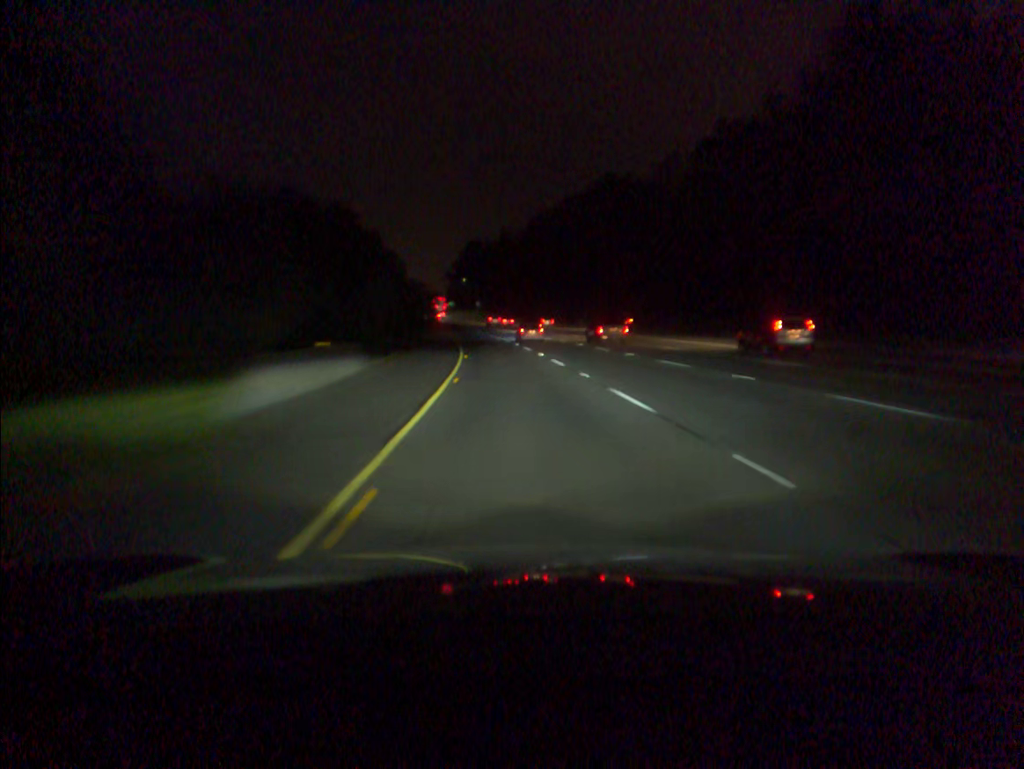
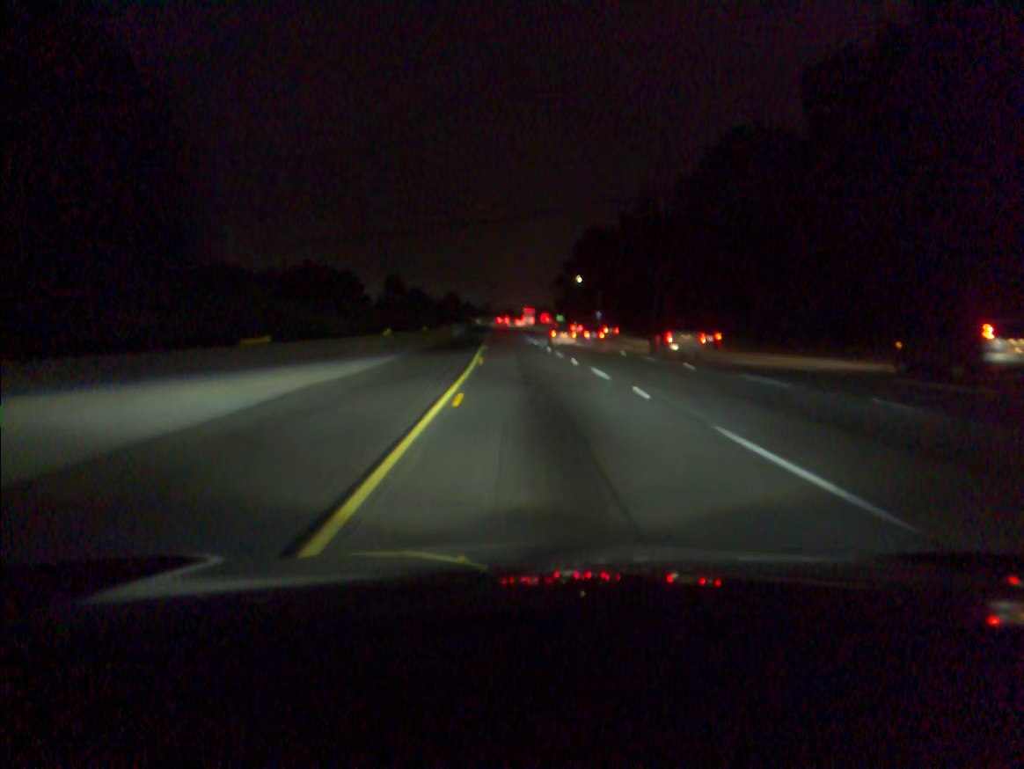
(-6.1, +79.5) m; -8°
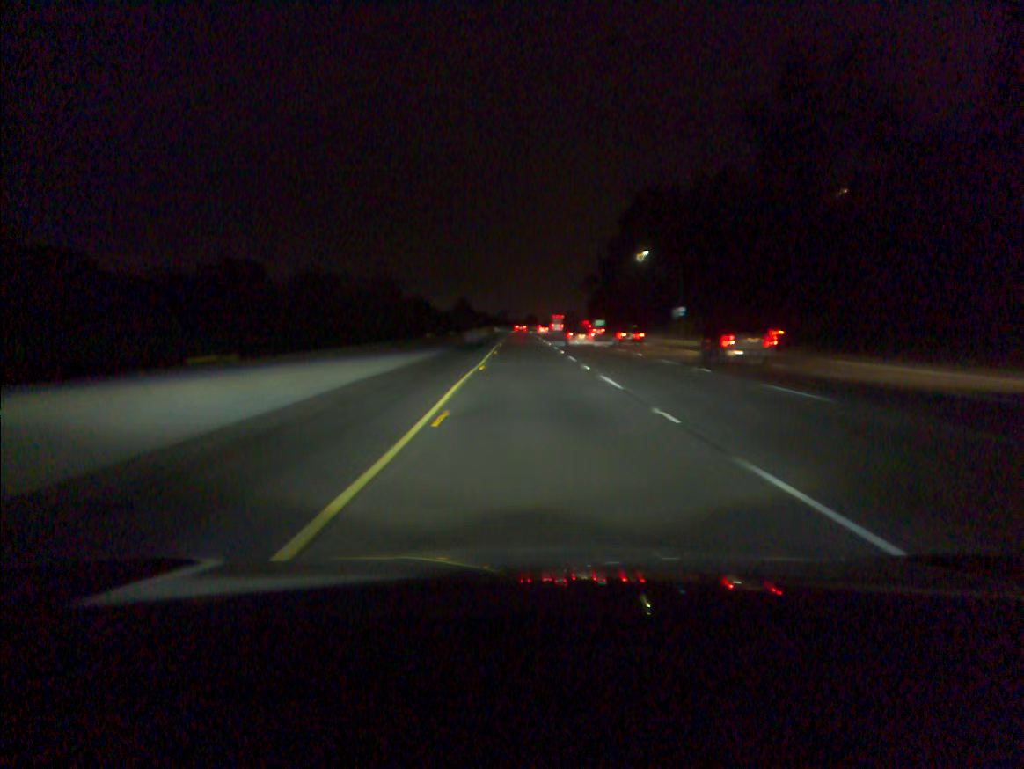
(-1.2, +59.9) m; -2°
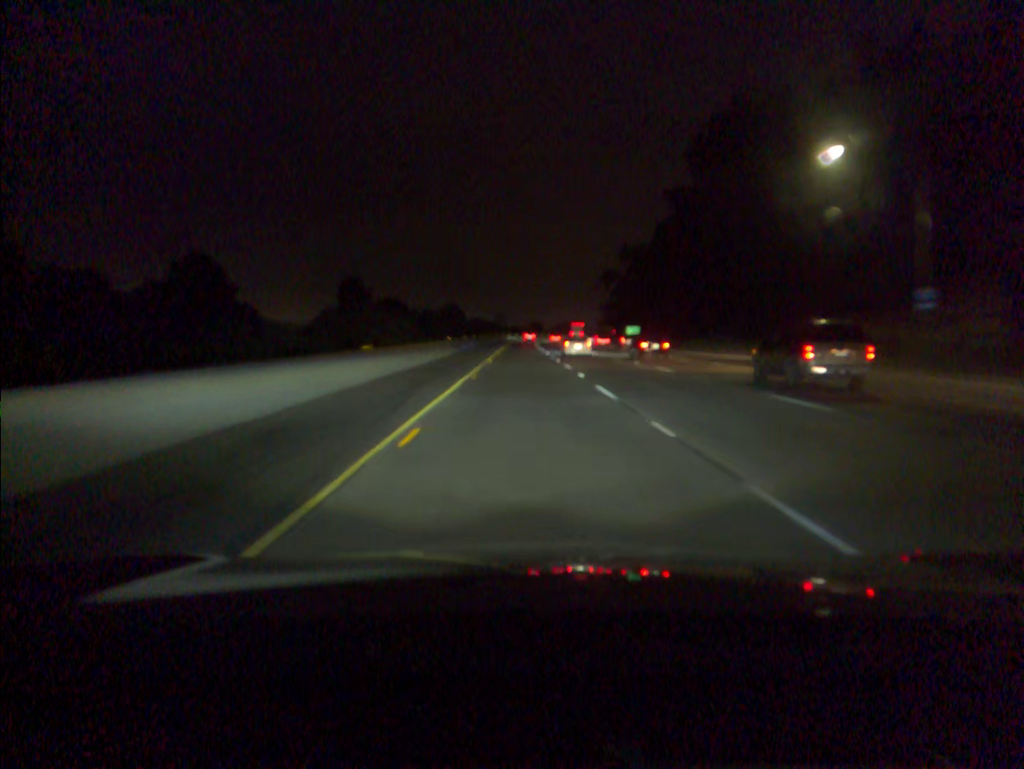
(0.0, +59.9) m; 0°
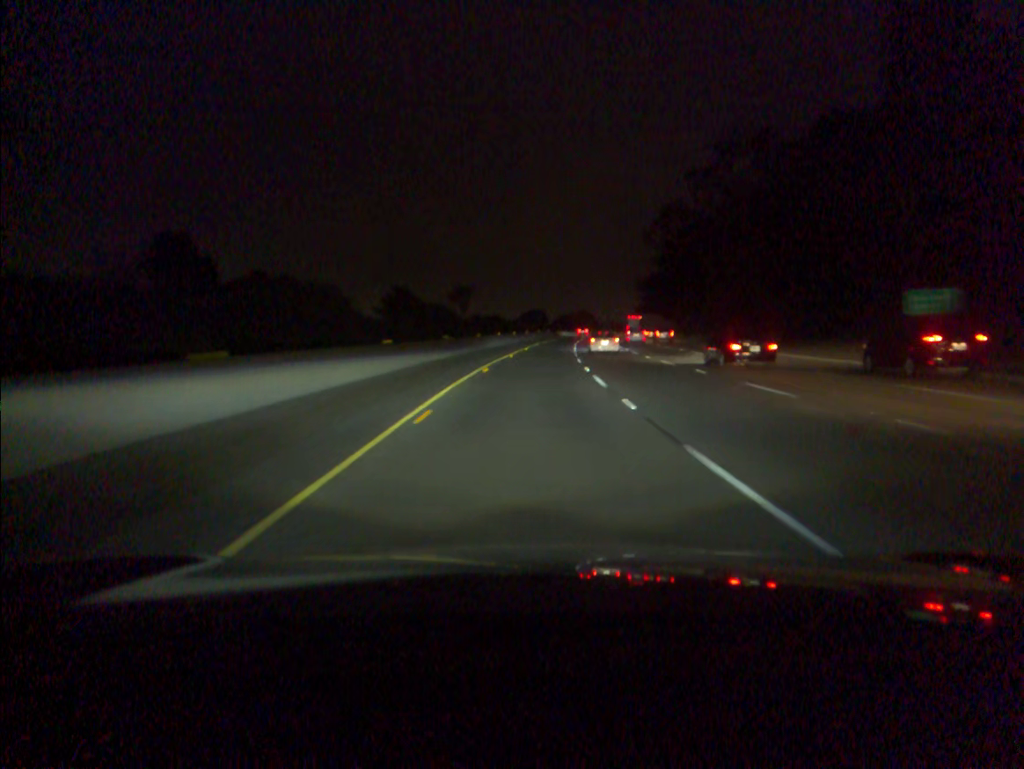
(+0.1, +100.0) m; +1°
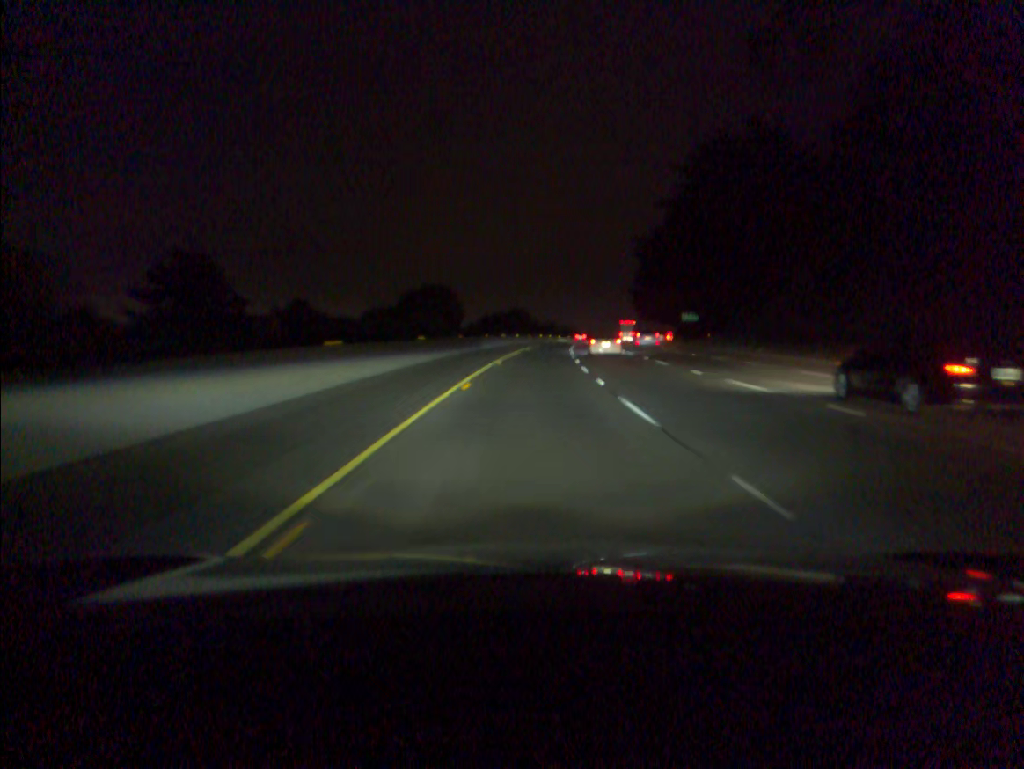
(+3.7, +80.4) m; +5°
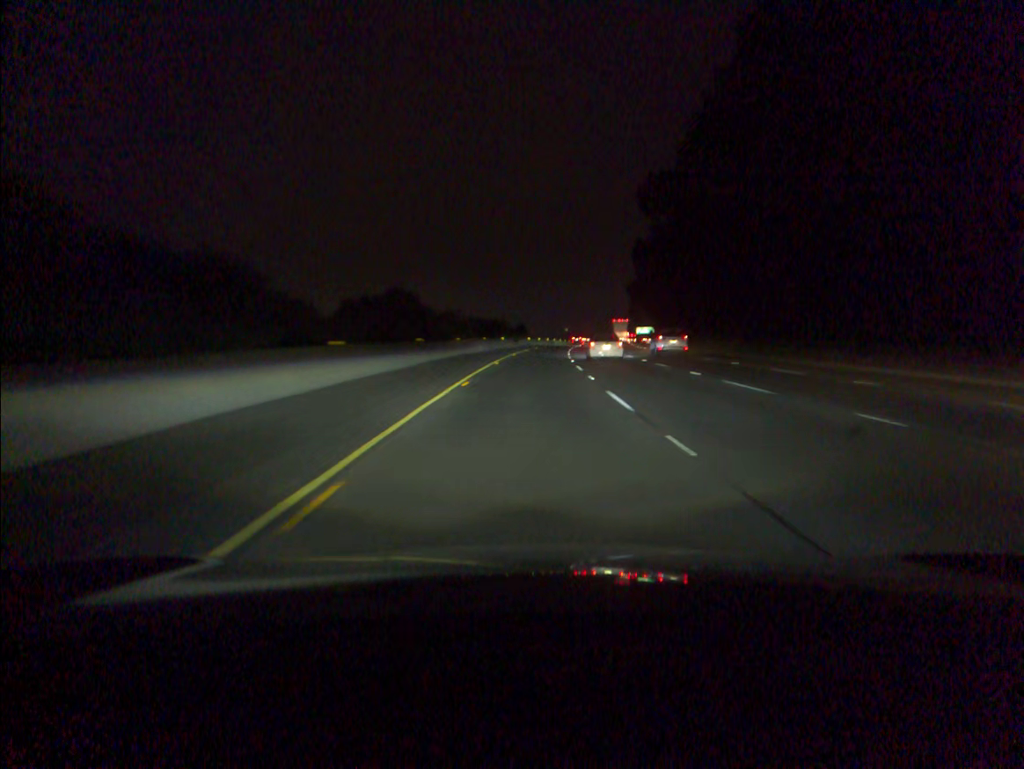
(+5.7, +100.3) m; +7°
